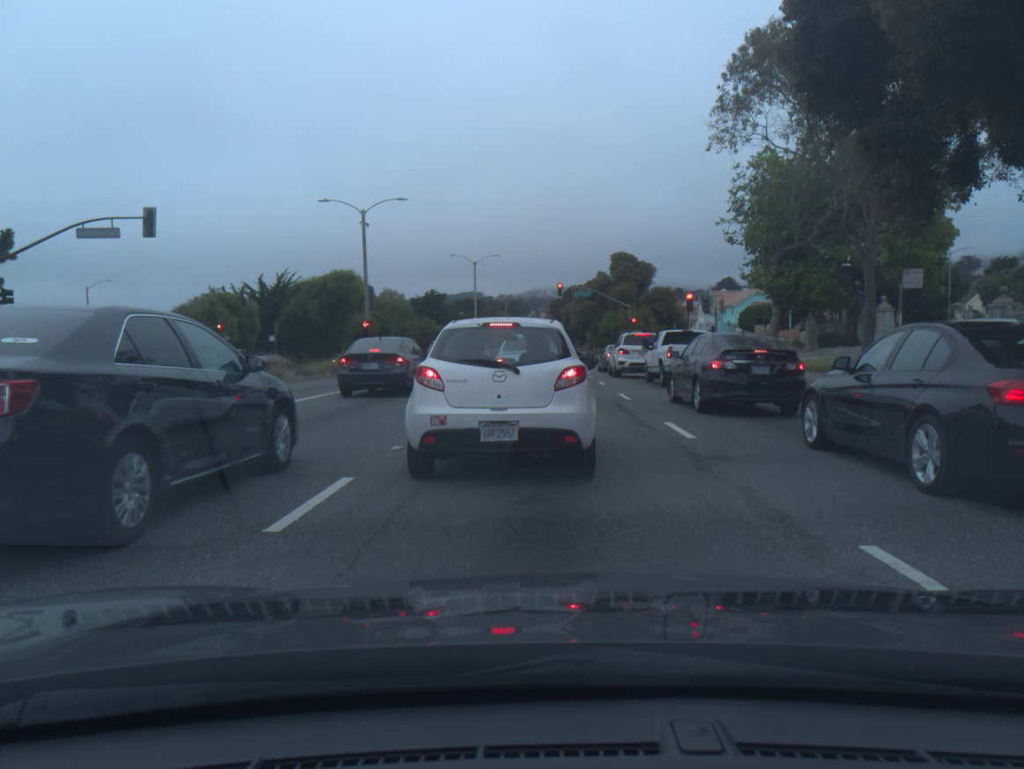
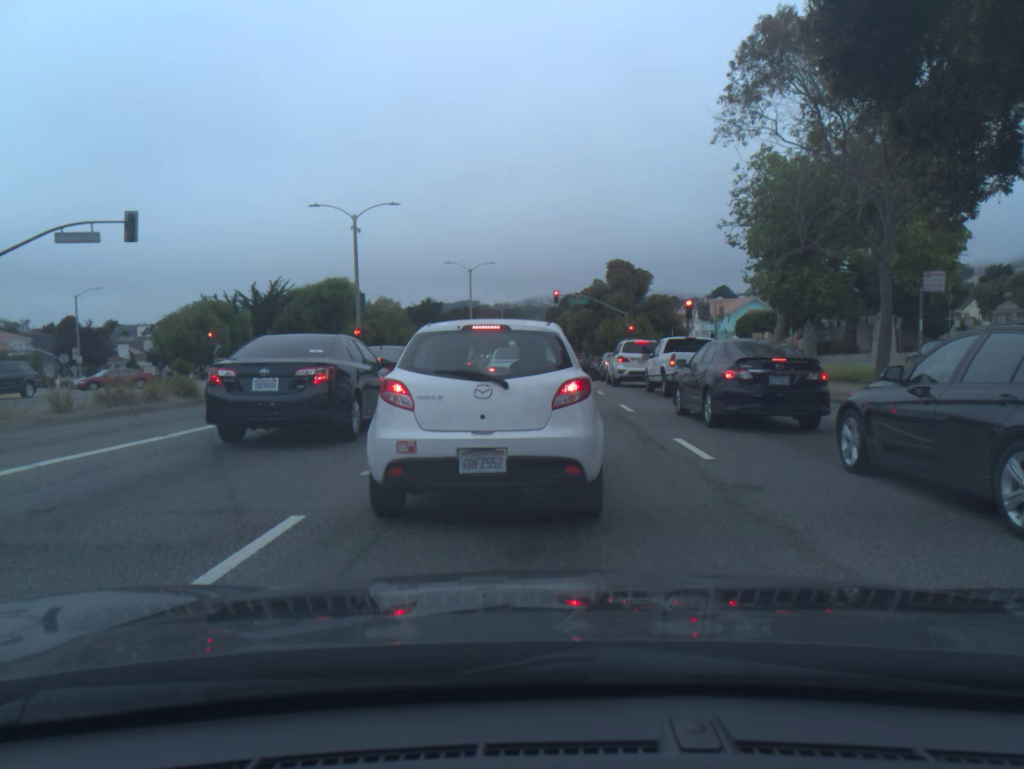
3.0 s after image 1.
(0.0, +1.3) m; 0°
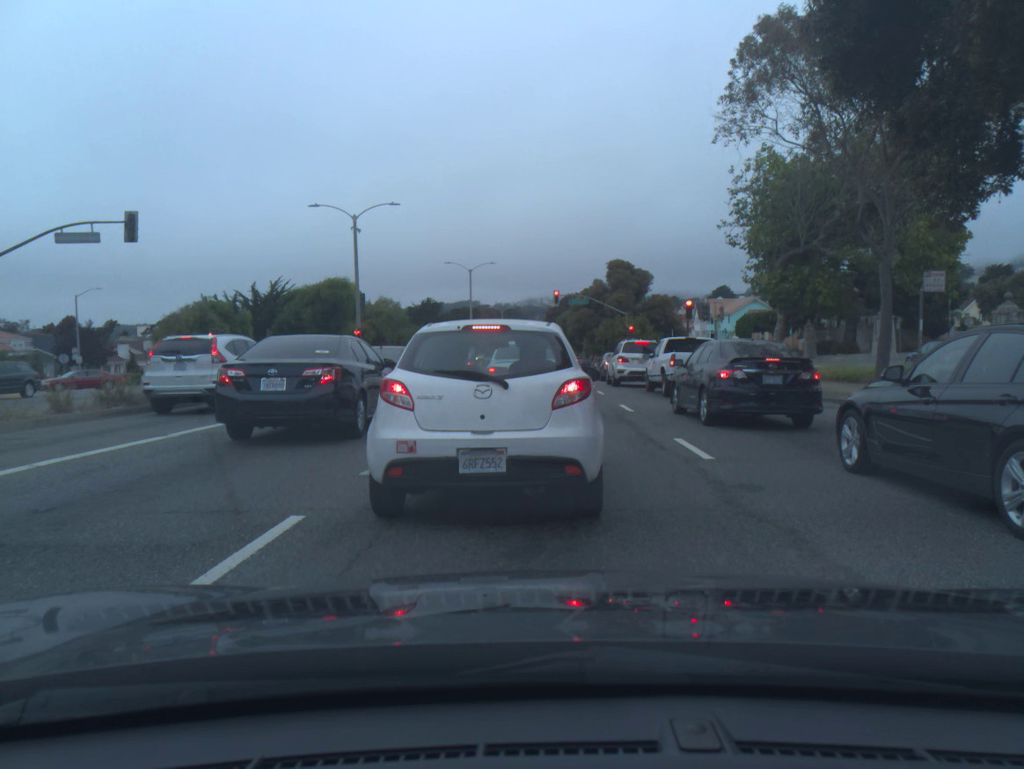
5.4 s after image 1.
(0.0, 0.0) m; 0°
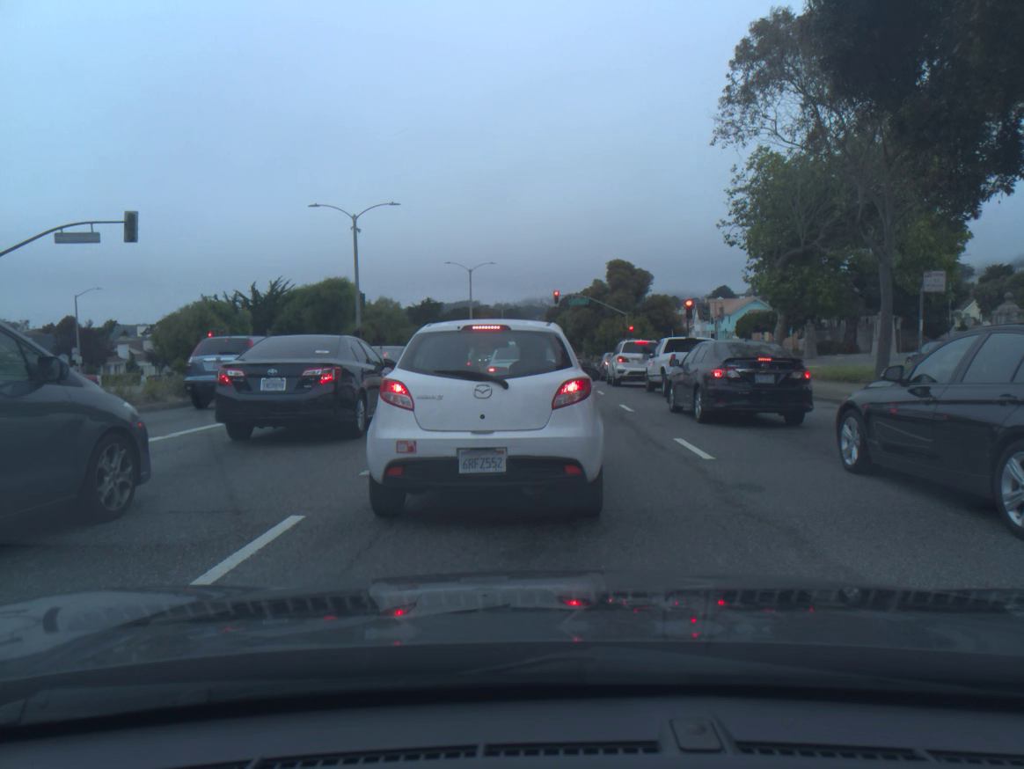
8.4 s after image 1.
(0.0, -0.1) m; 0°
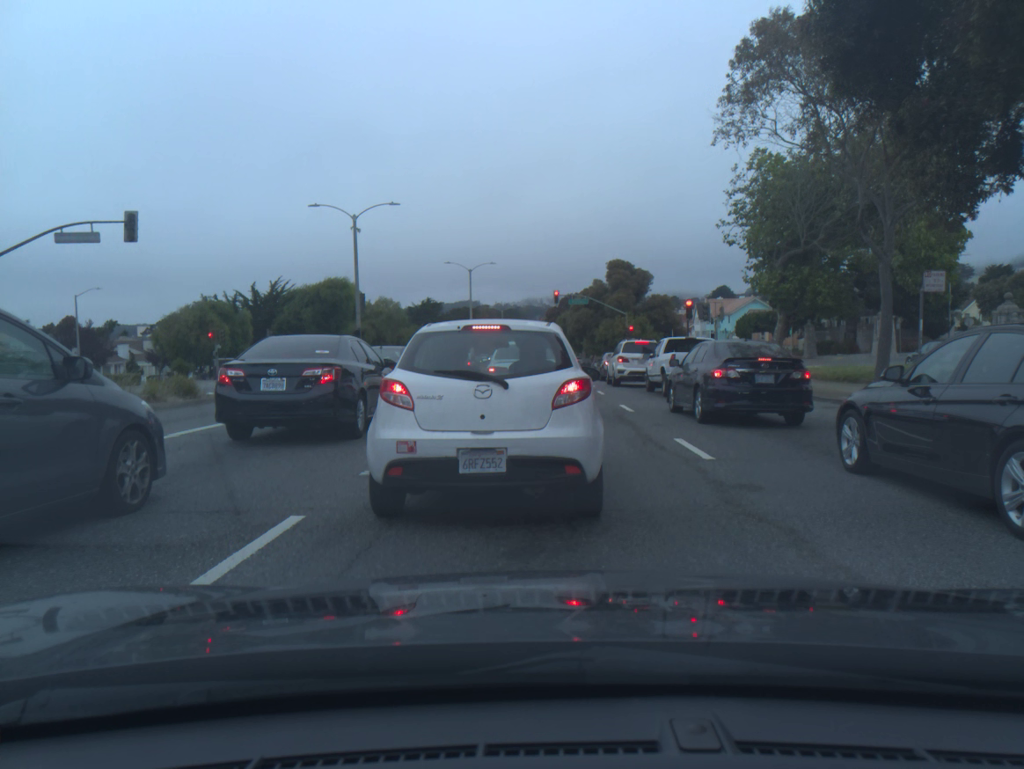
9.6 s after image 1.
(0.0, 0.0) m; 0°
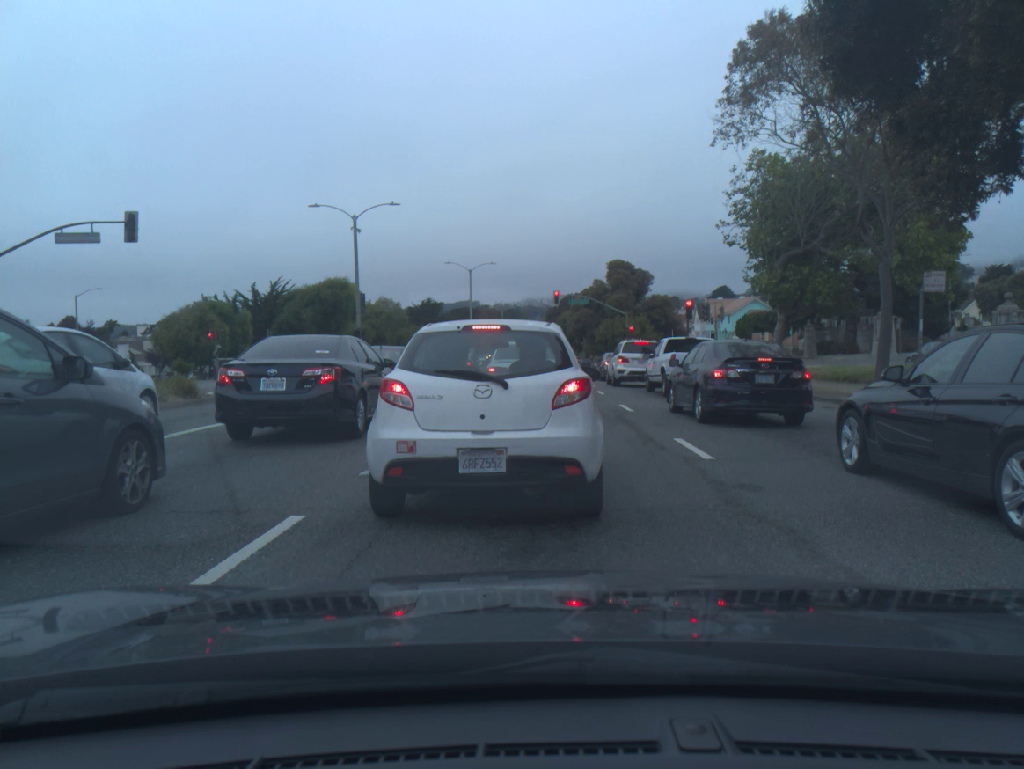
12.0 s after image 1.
(0.0, 0.0) m; 0°
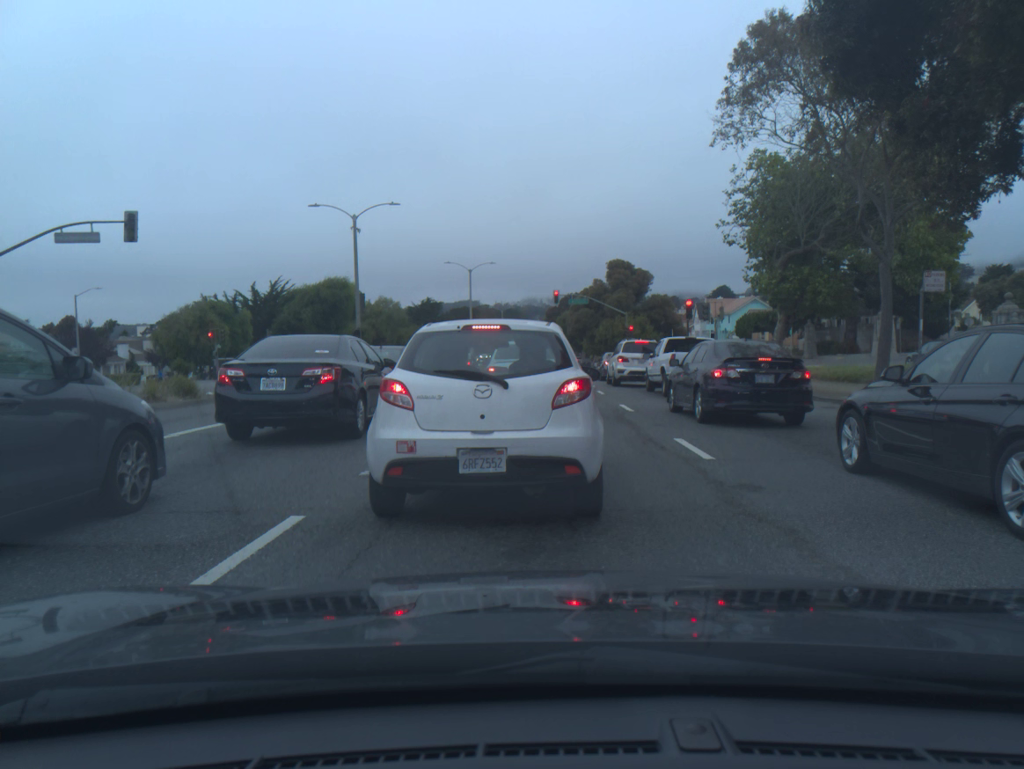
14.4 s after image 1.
(0.0, 0.0) m; 0°
